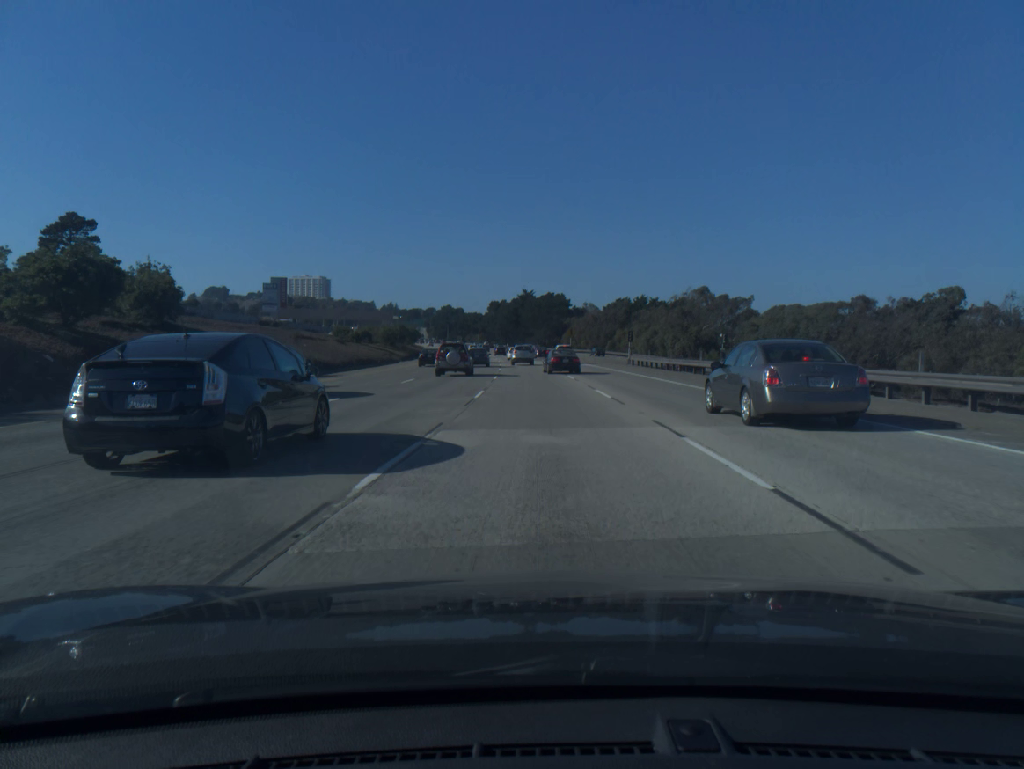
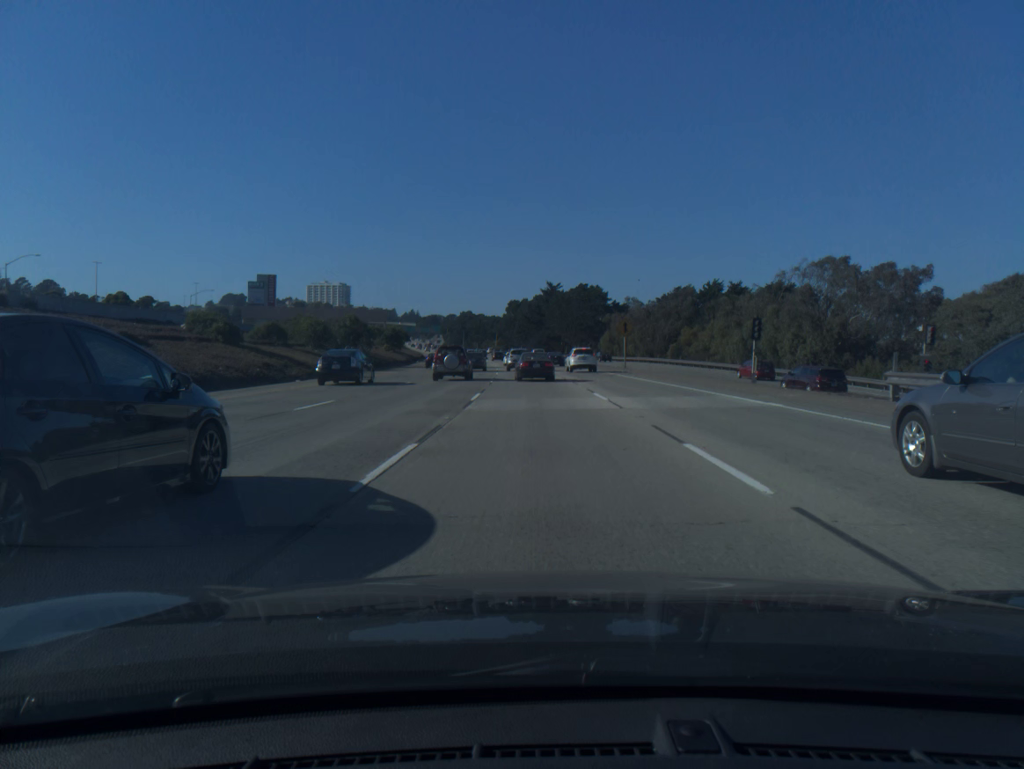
(-0.7, +44.1) m; -2°
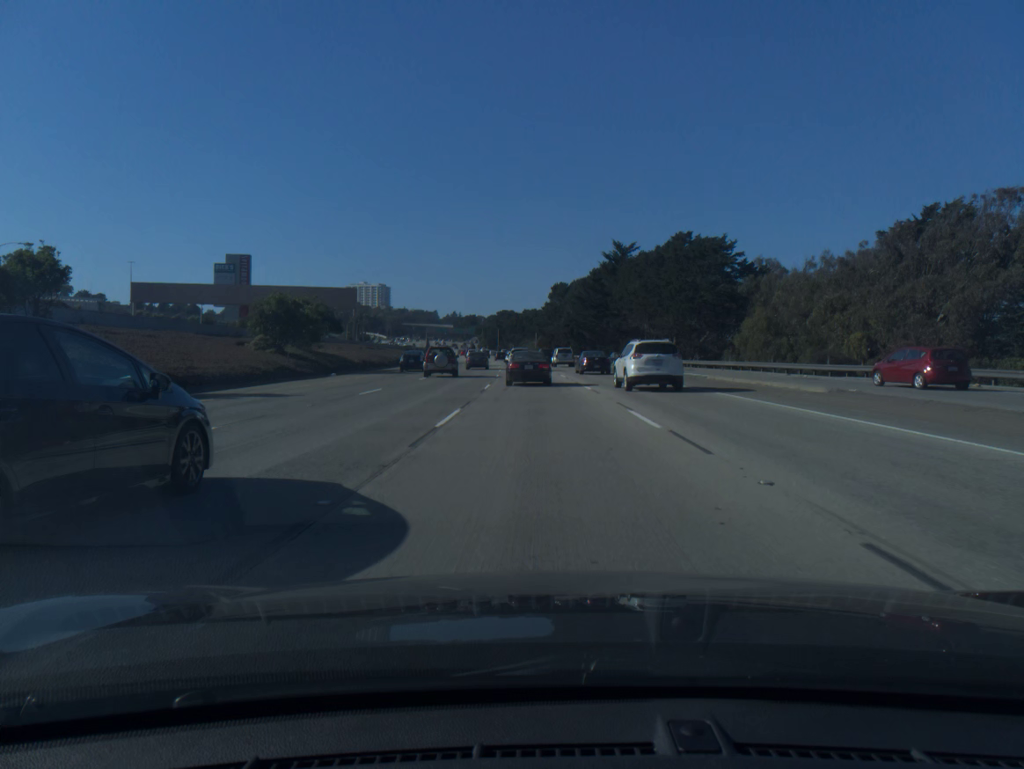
(-1.9, +66.9) m; -3°
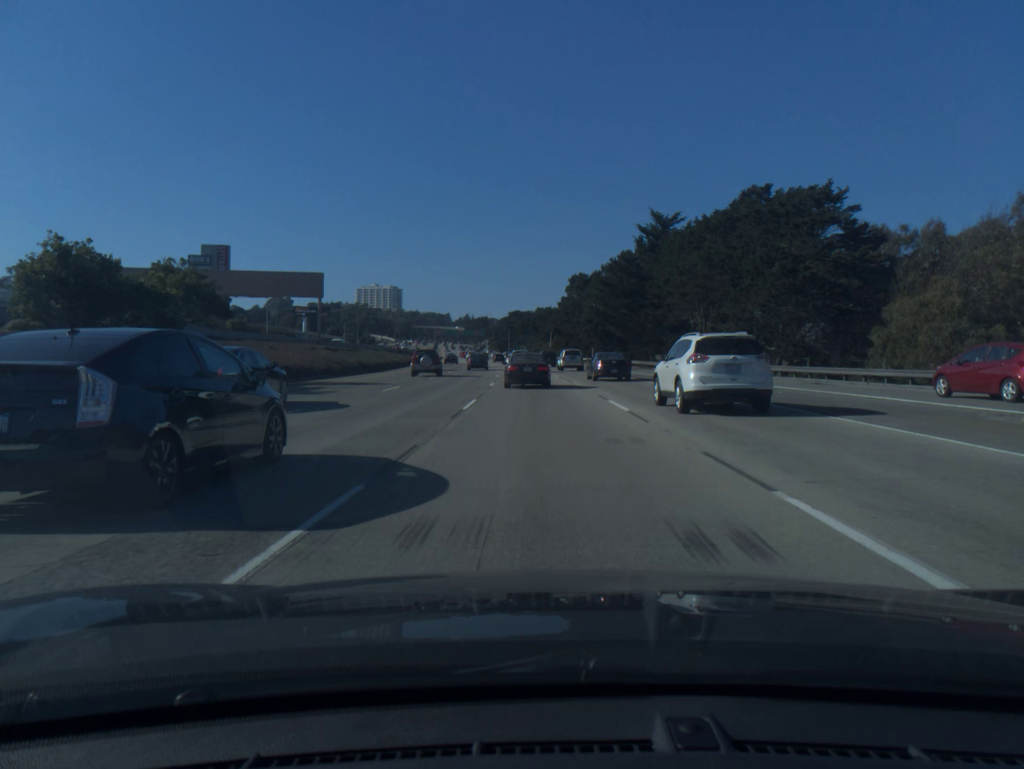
(-0.2, +24.7) m; -1°
